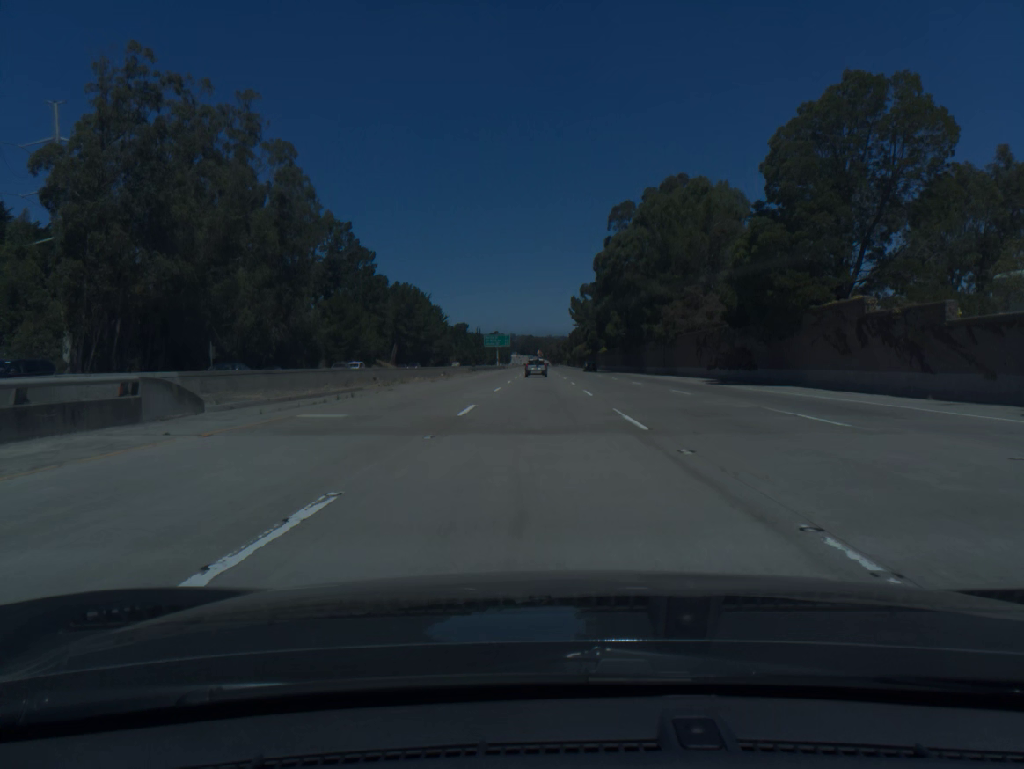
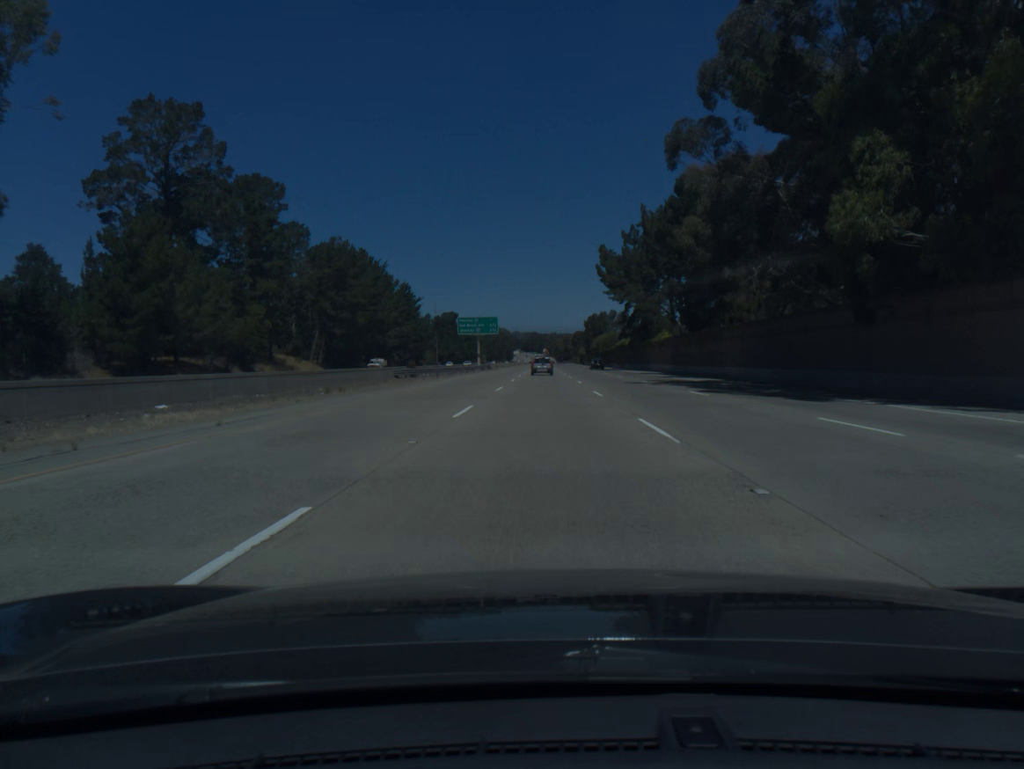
(-0.2, +74.4) m; 0°
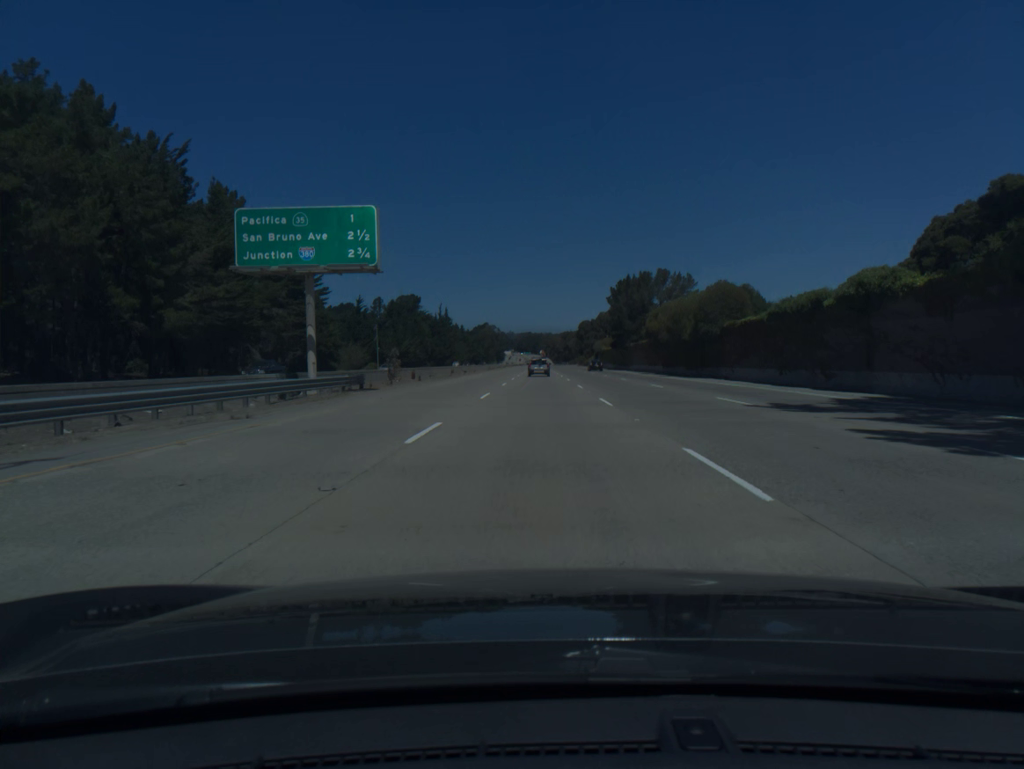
(+0.4, +93.3) m; 0°
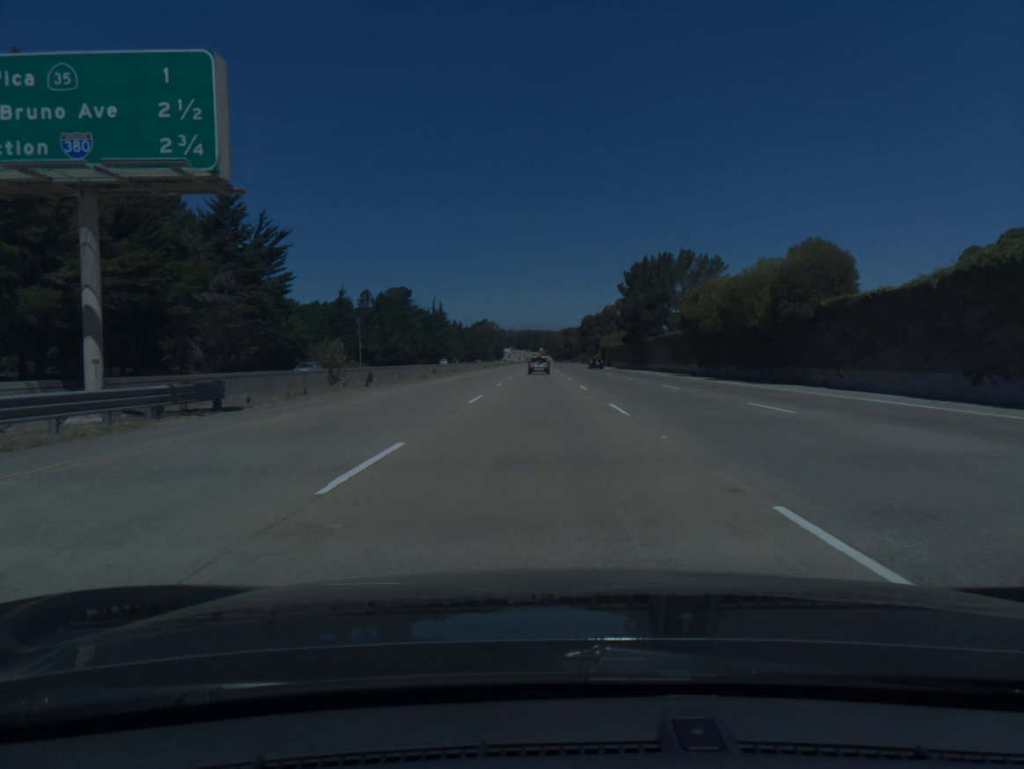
(0.0, +18.7) m; 0°
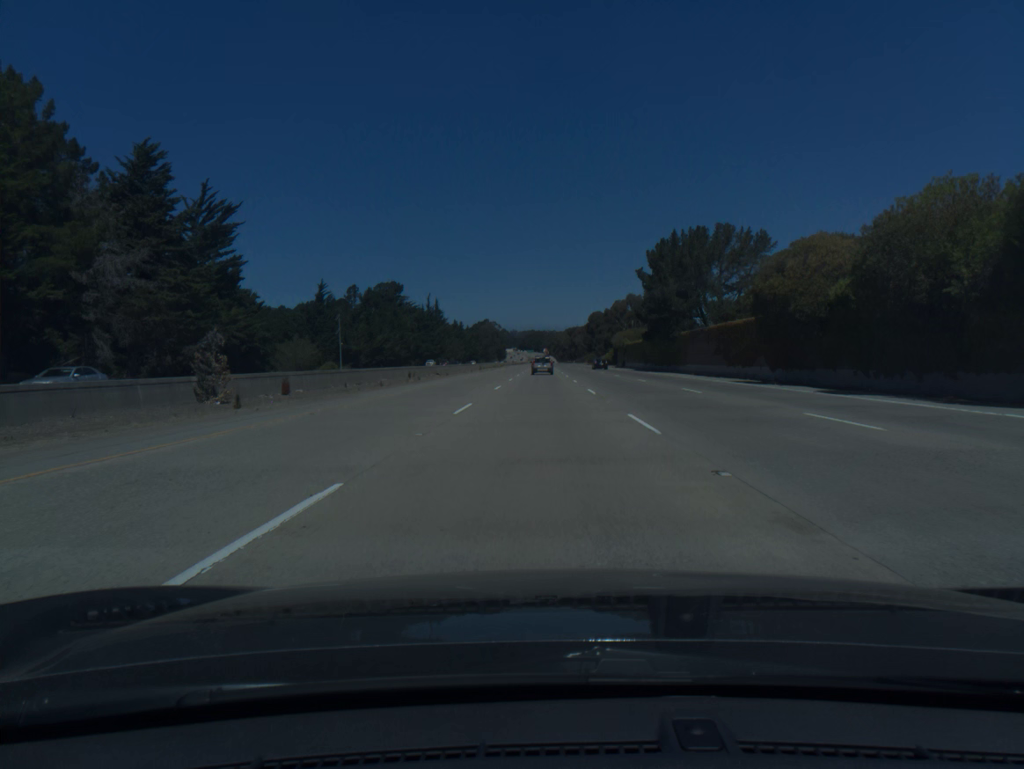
(0.0, +18.7) m; 0°
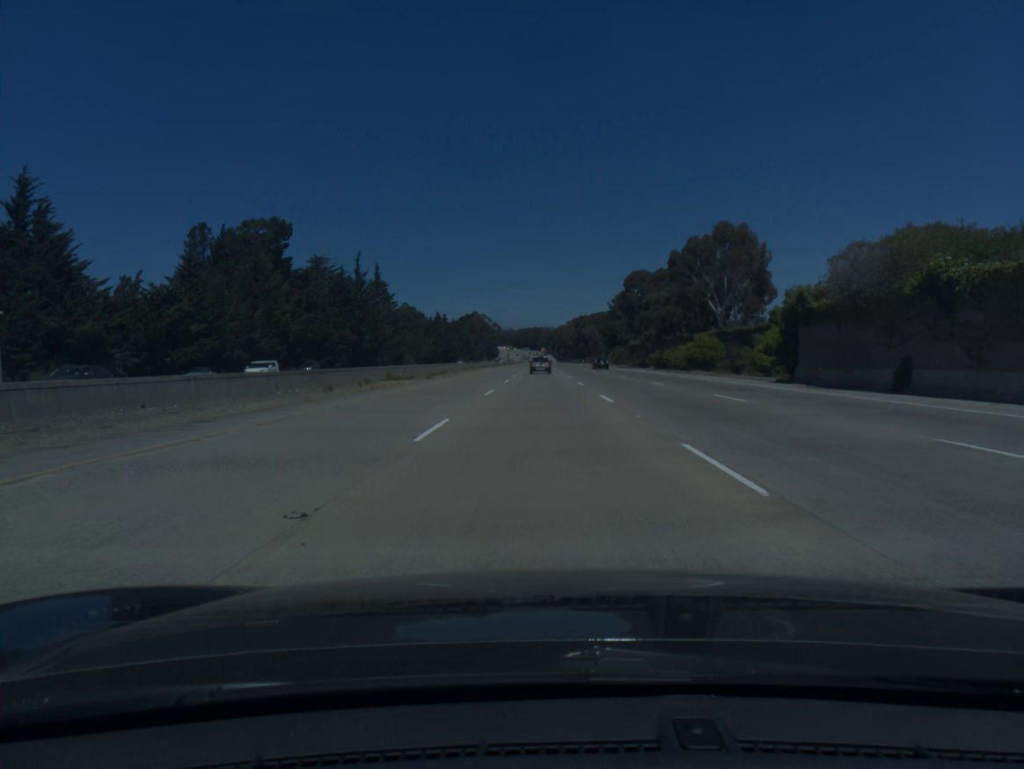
(-0.2, +93.7) m; 0°
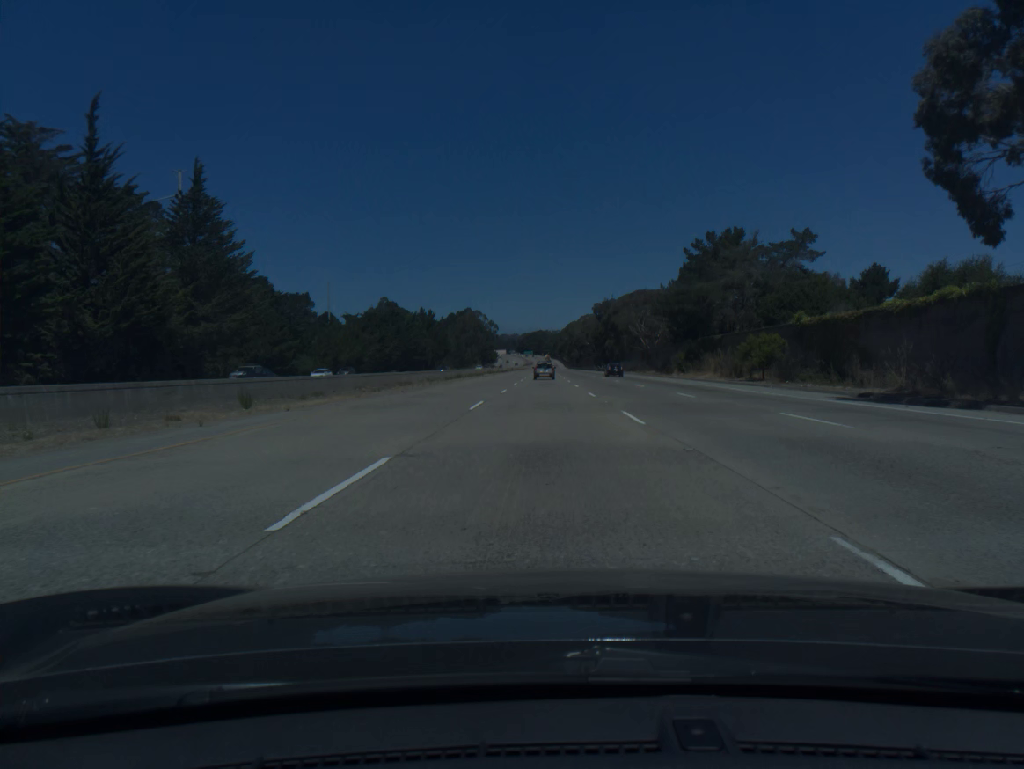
(-0.1, +93.9) m; 0°
